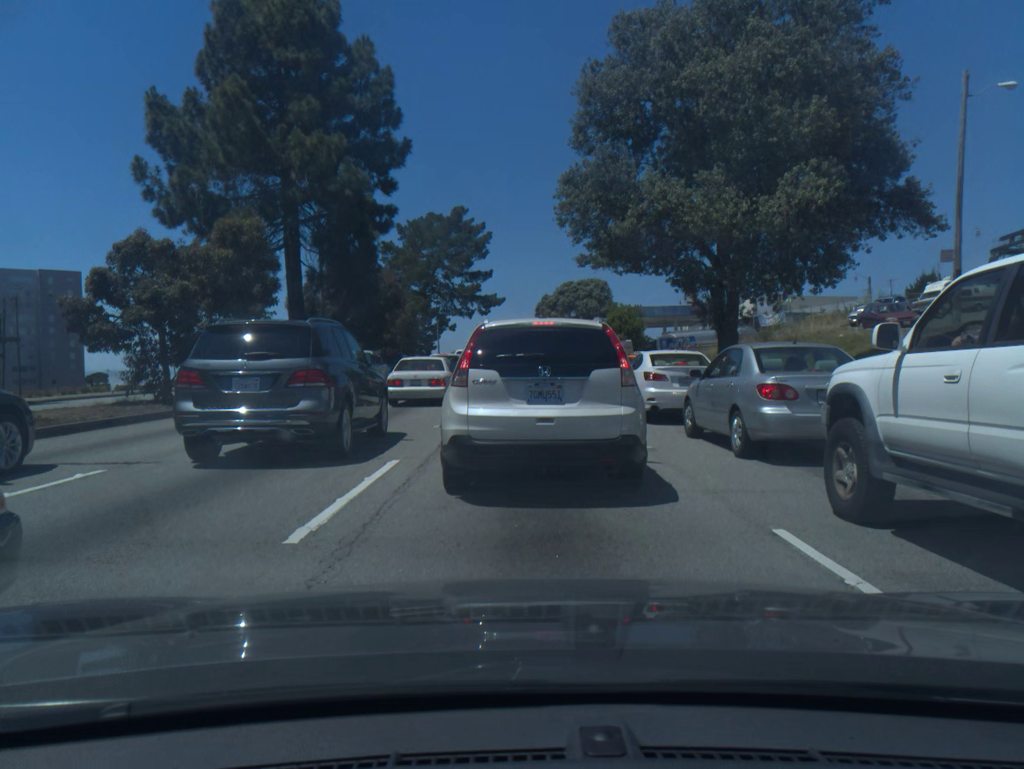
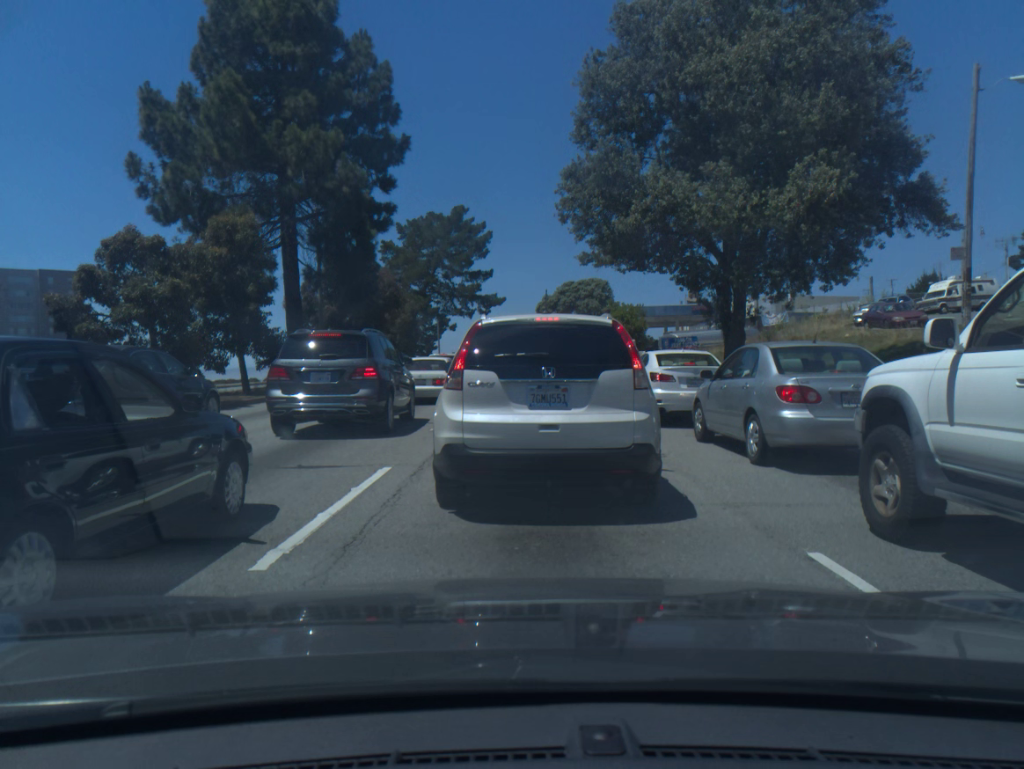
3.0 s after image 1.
(-0.1, +0.7) m; 0°
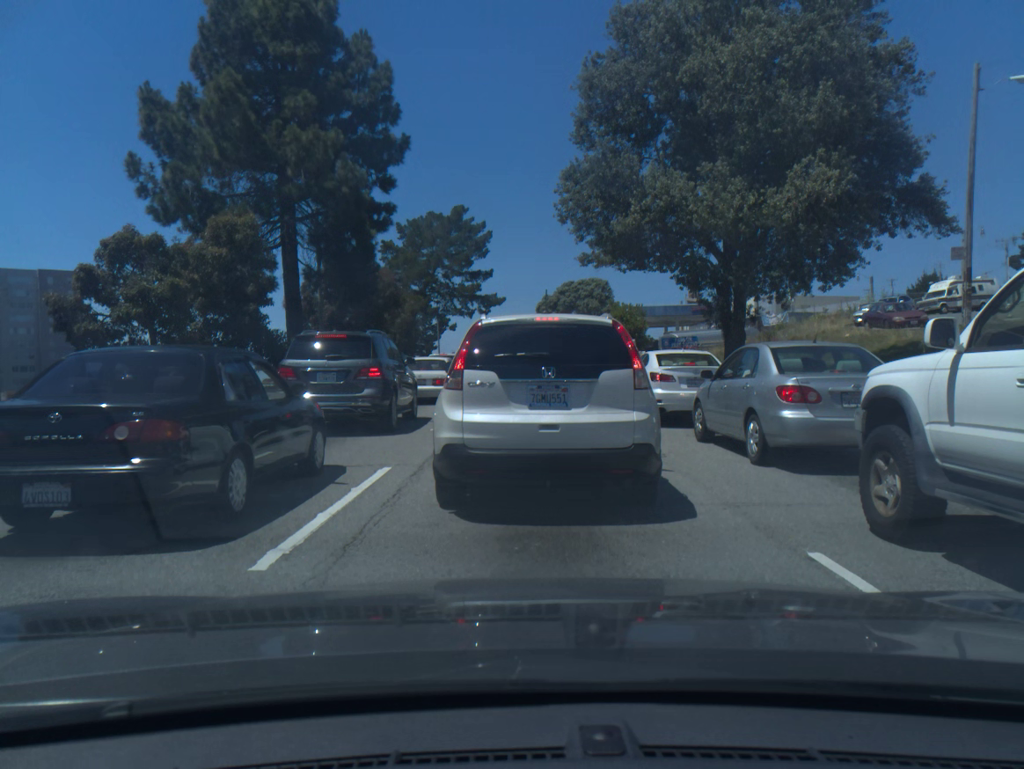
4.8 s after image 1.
(0.0, 0.0) m; 0°
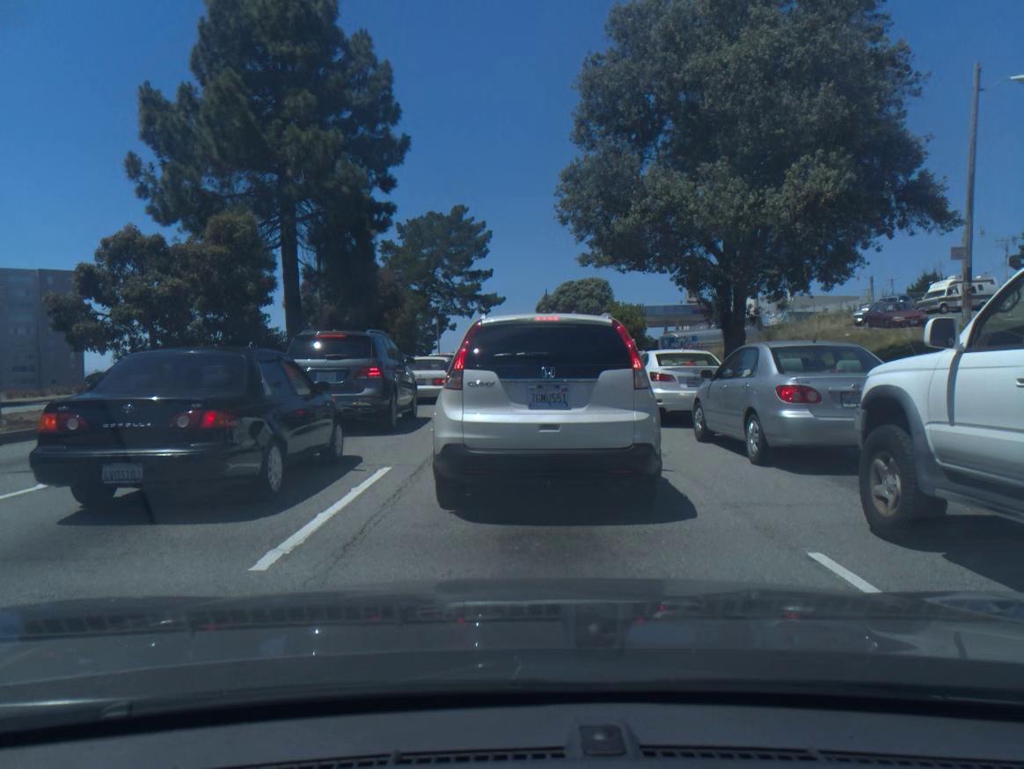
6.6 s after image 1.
(0.0, 0.0) m; 0°
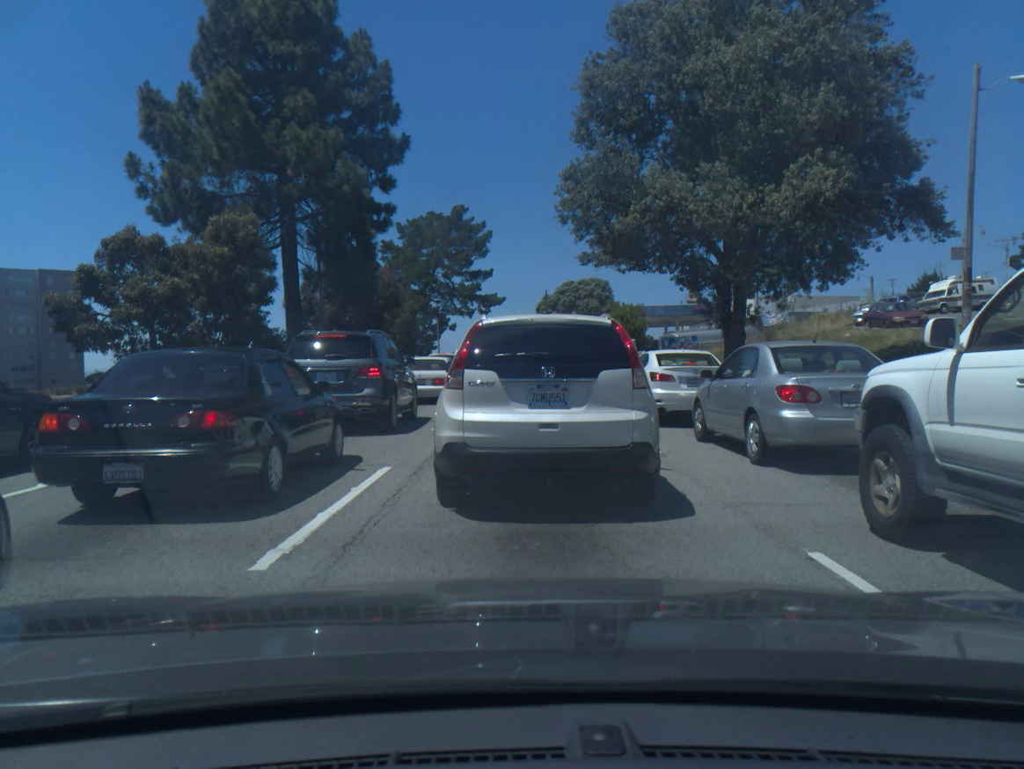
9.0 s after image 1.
(0.0, 0.0) m; 0°
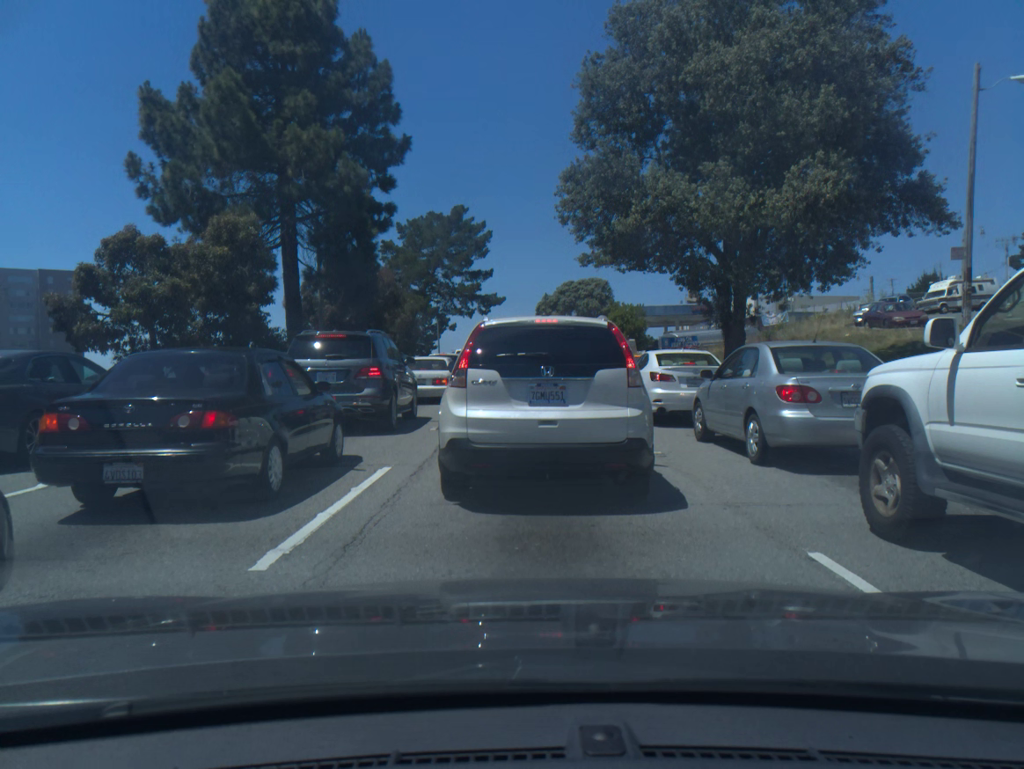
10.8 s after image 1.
(0.0, 0.0) m; 0°
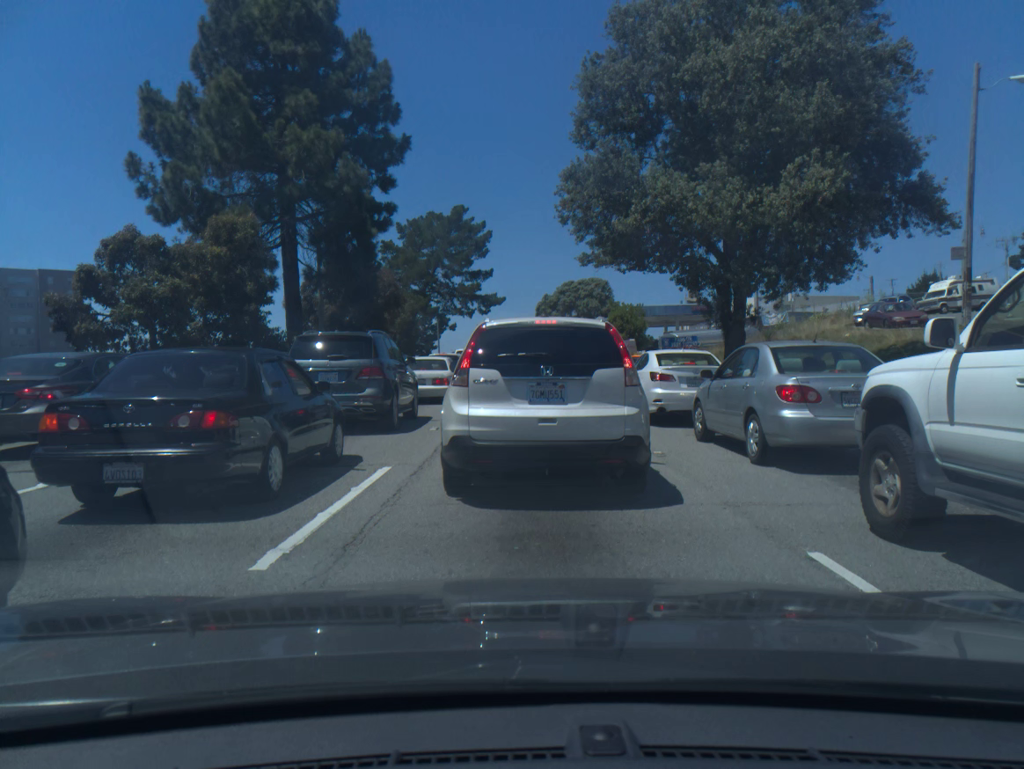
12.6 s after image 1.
(0.0, 0.0) m; 0°
